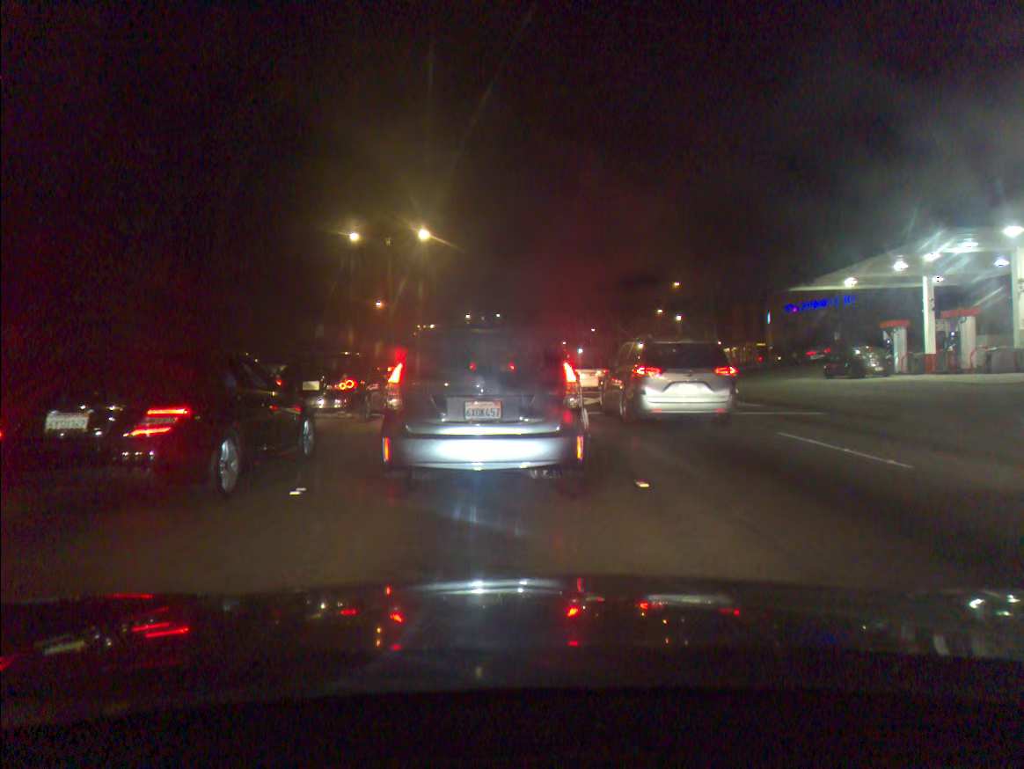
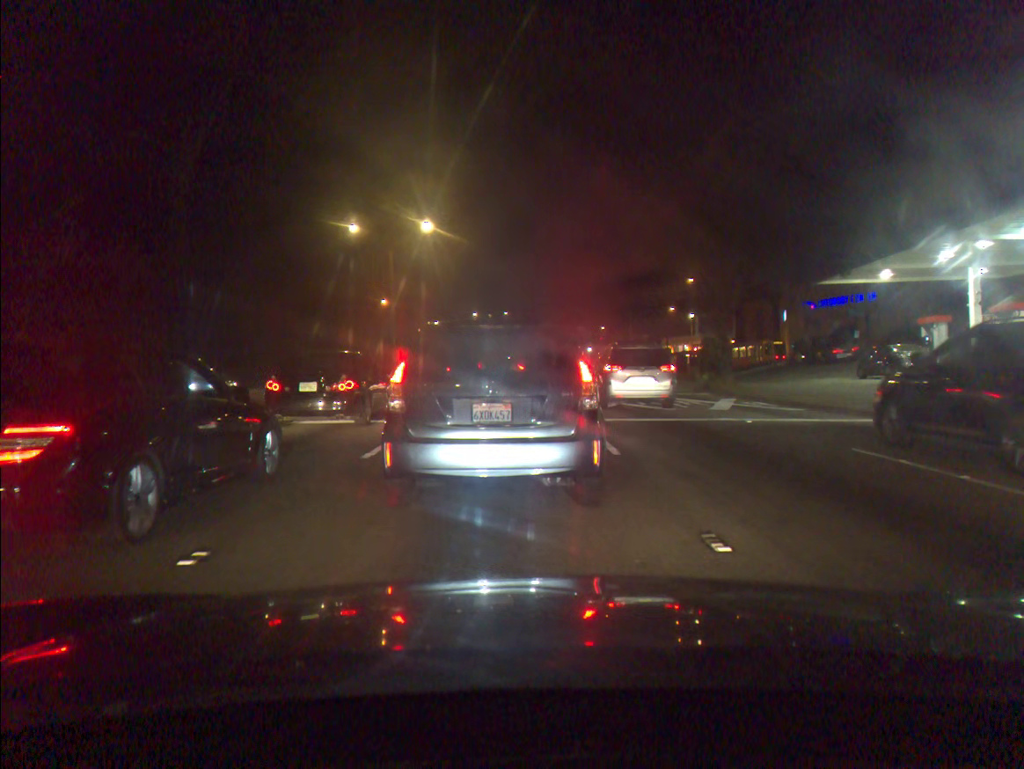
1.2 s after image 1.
(0.0, +2.5) m; +1°
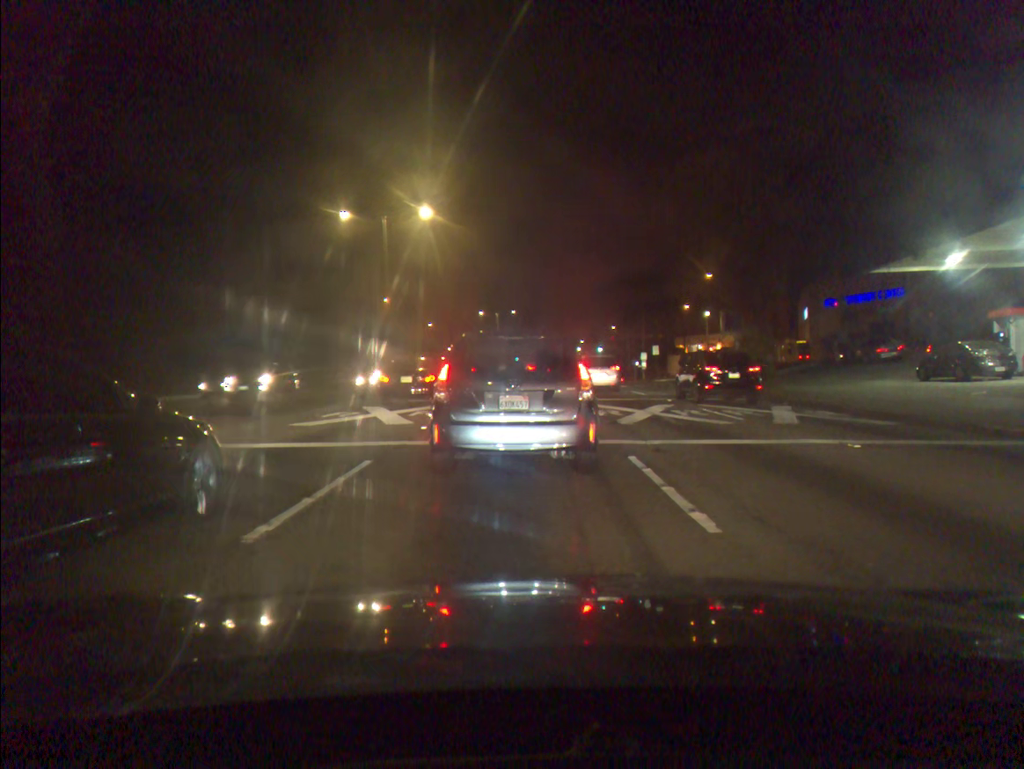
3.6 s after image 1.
(-0.1, +4.5) m; -1°
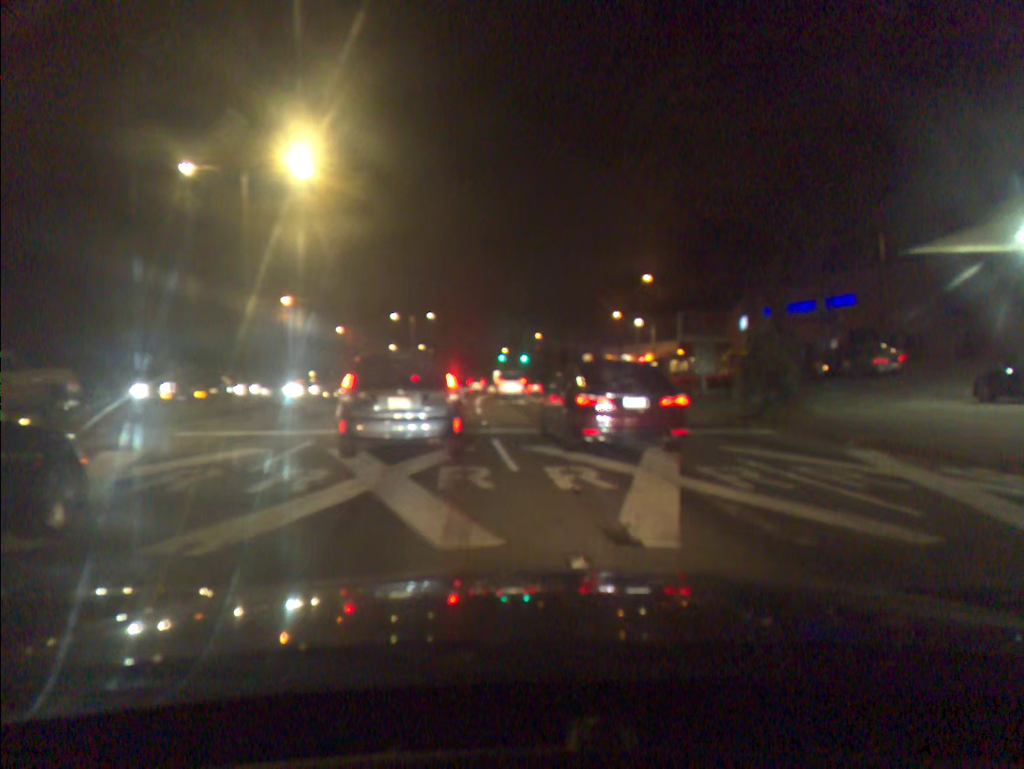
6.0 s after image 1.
(+0.4, +10.0) m; +7°
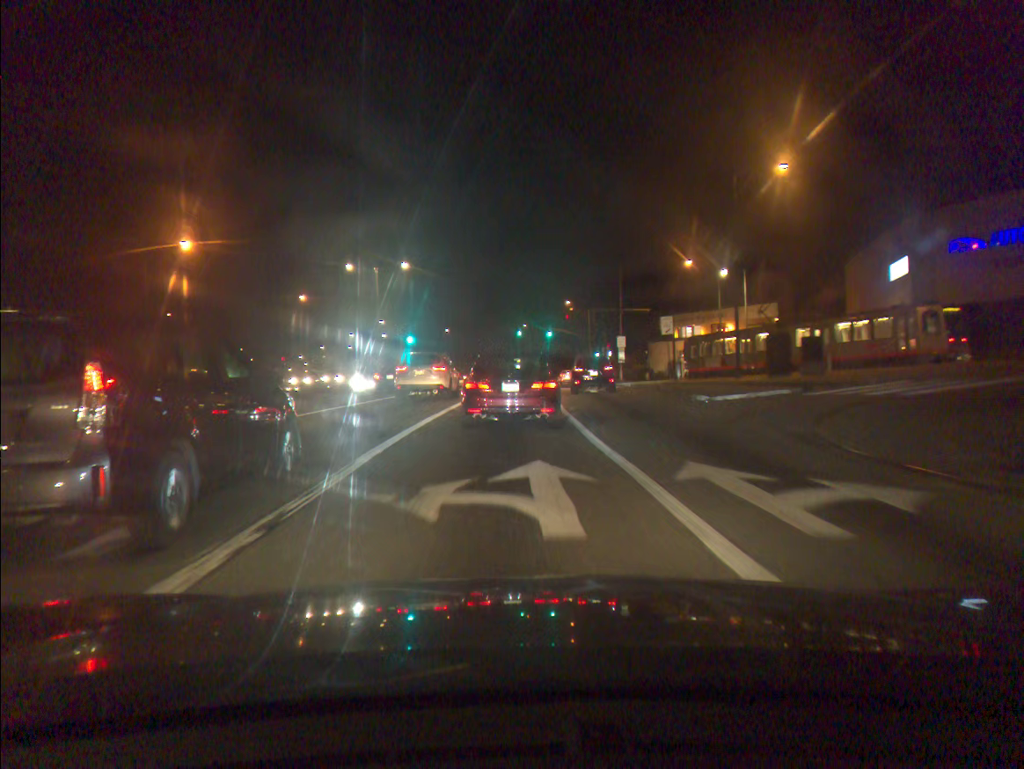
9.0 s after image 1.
(-0.7, +30.7) m; -3°
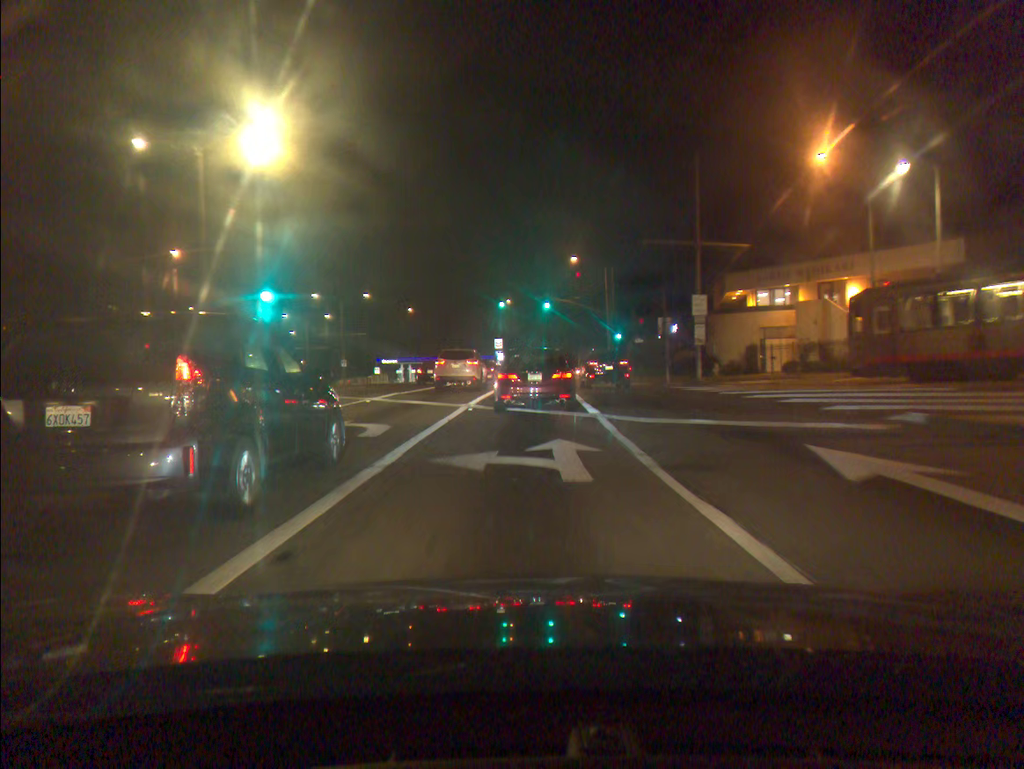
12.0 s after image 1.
(-0.2, +31.5) m; +1°
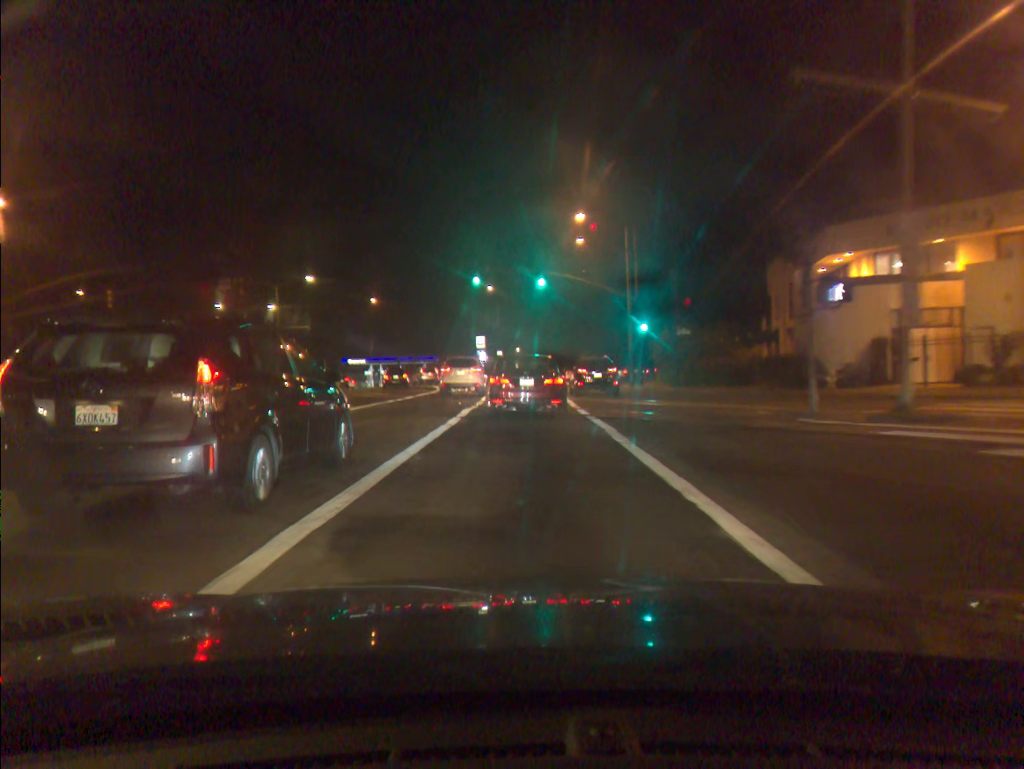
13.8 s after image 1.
(+0.2, +19.5) m; +1°
